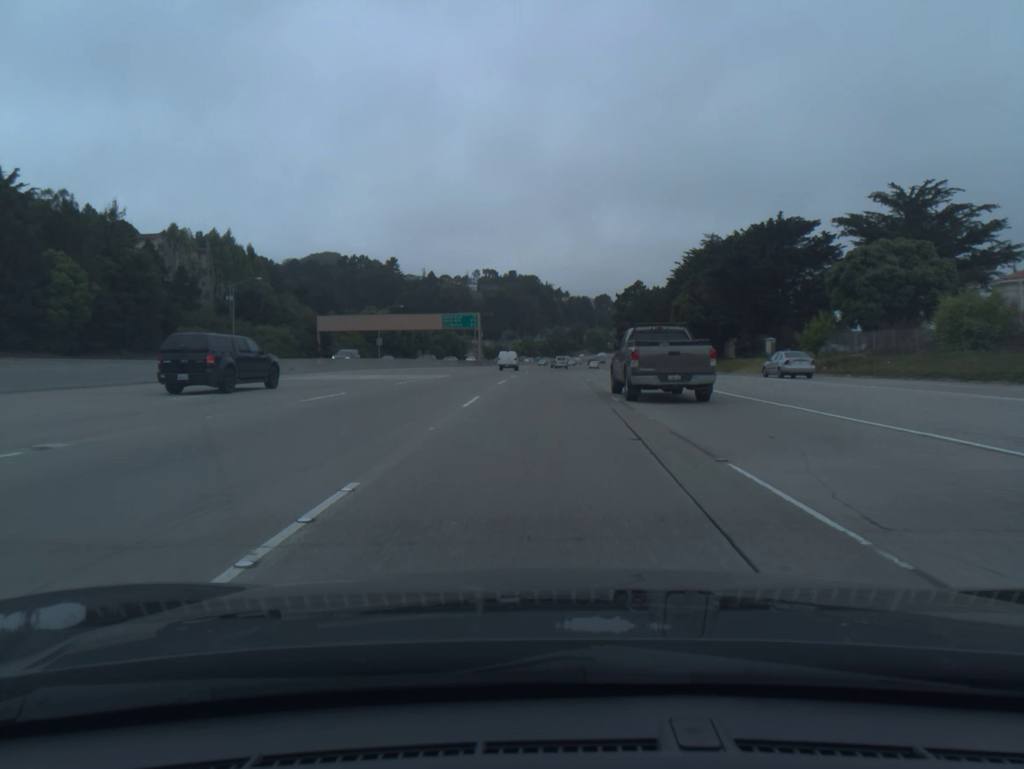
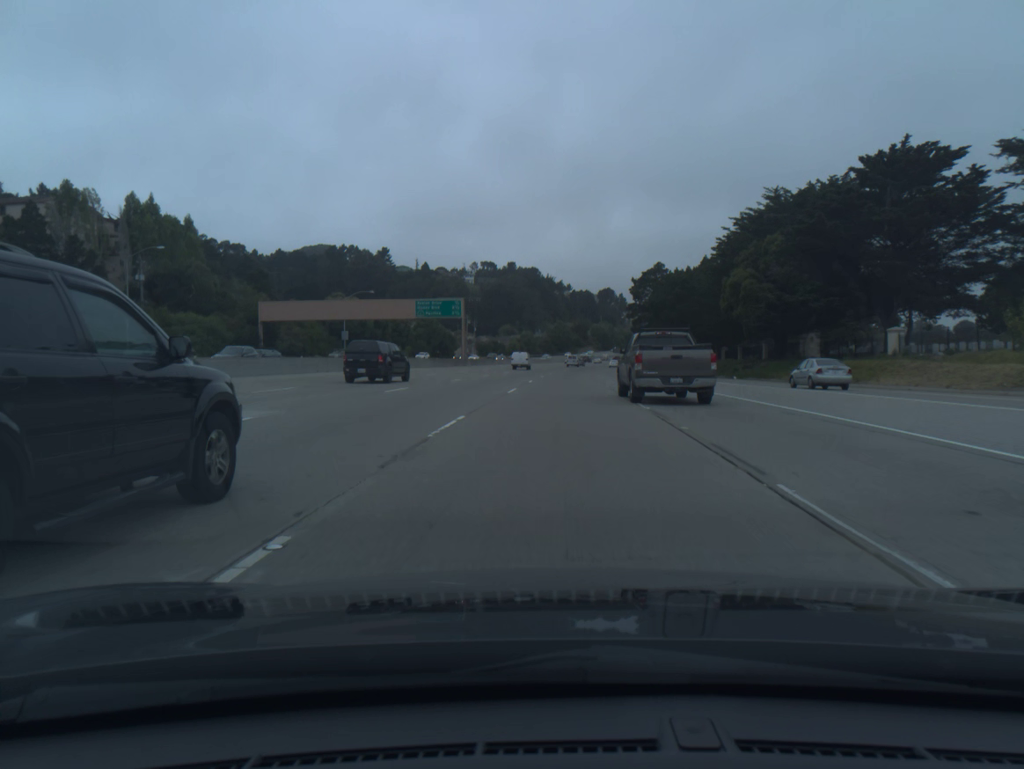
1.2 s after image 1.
(-0.1, +30.7) m; 0°
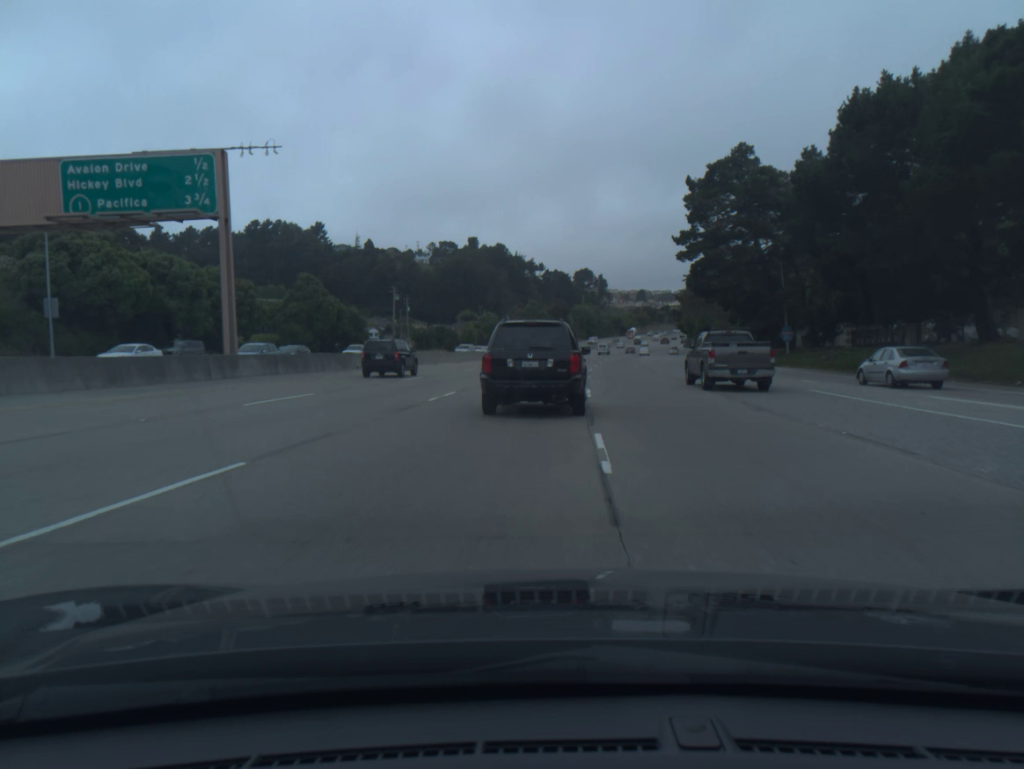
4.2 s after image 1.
(+0.7, +78.5) m; +2°
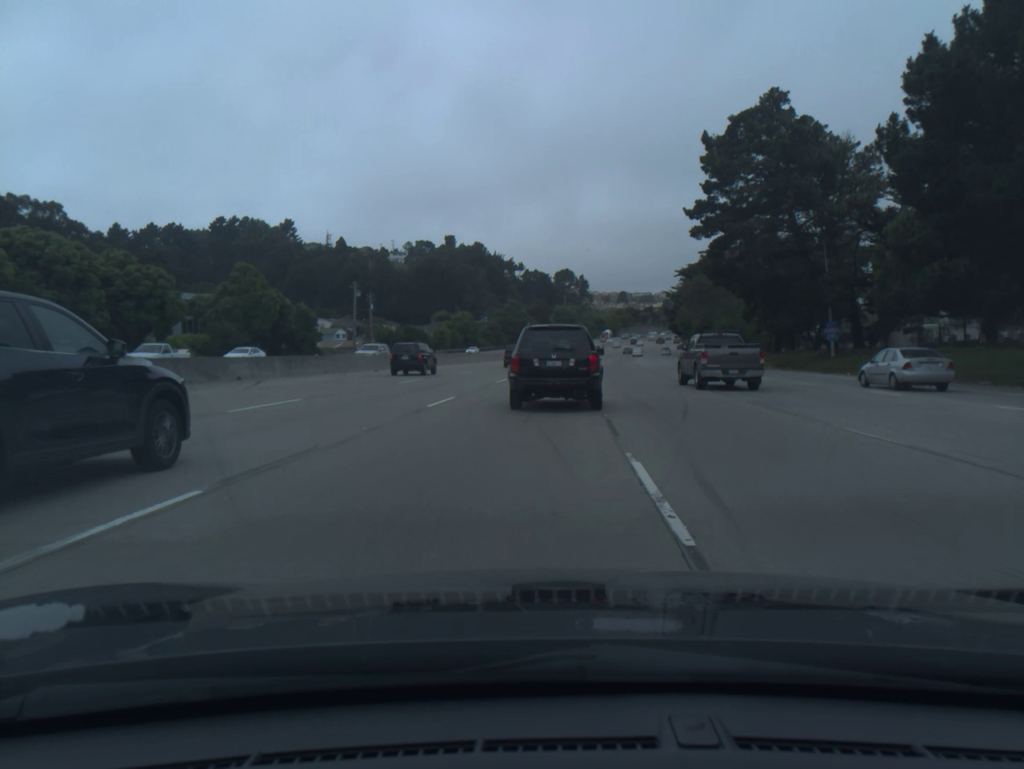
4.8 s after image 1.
(+0.2, +16.1) m; +1°
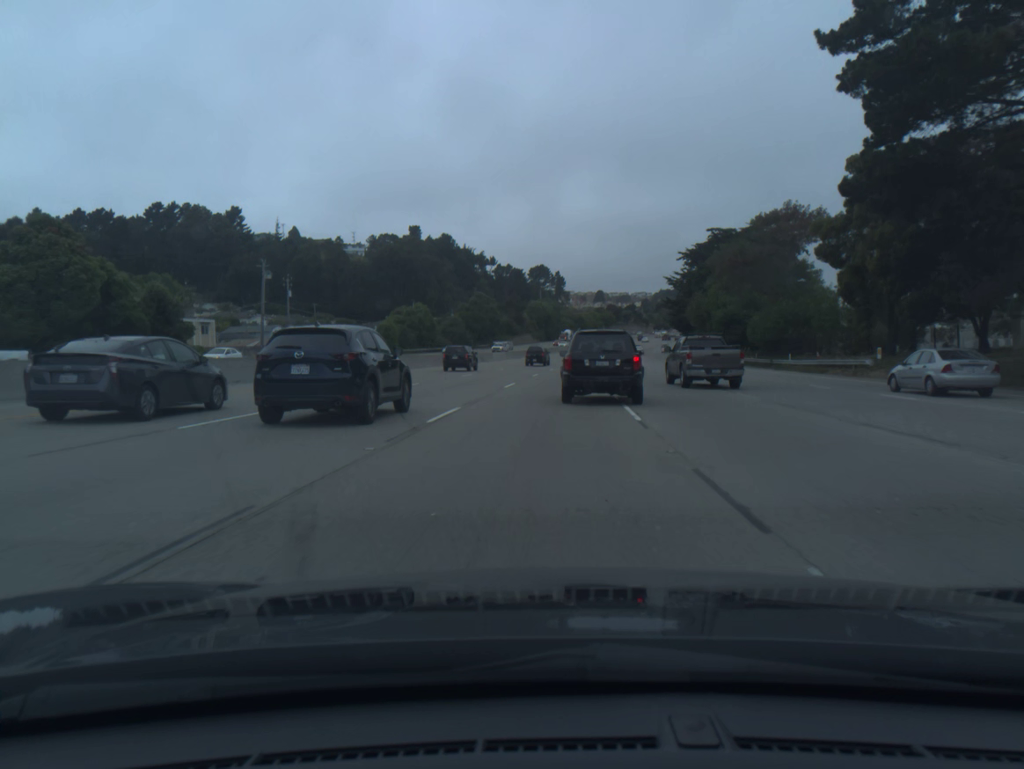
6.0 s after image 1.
(+0.5, +32.9) m; +2°
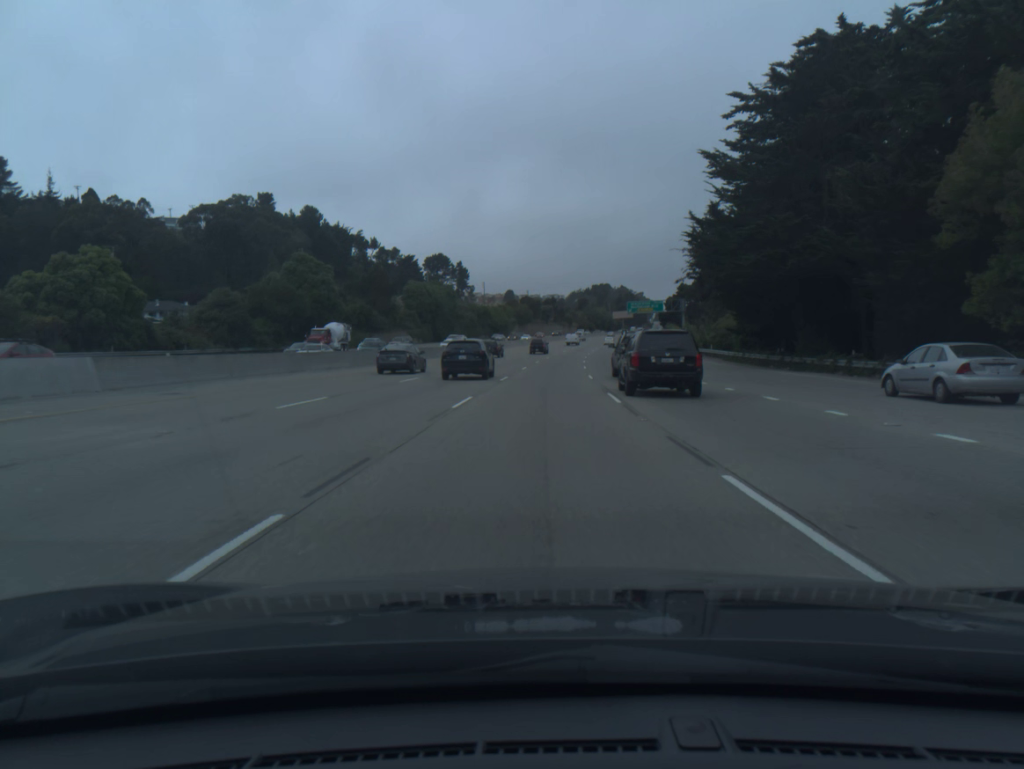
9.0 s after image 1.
(+4.8, +83.9) m; +7°
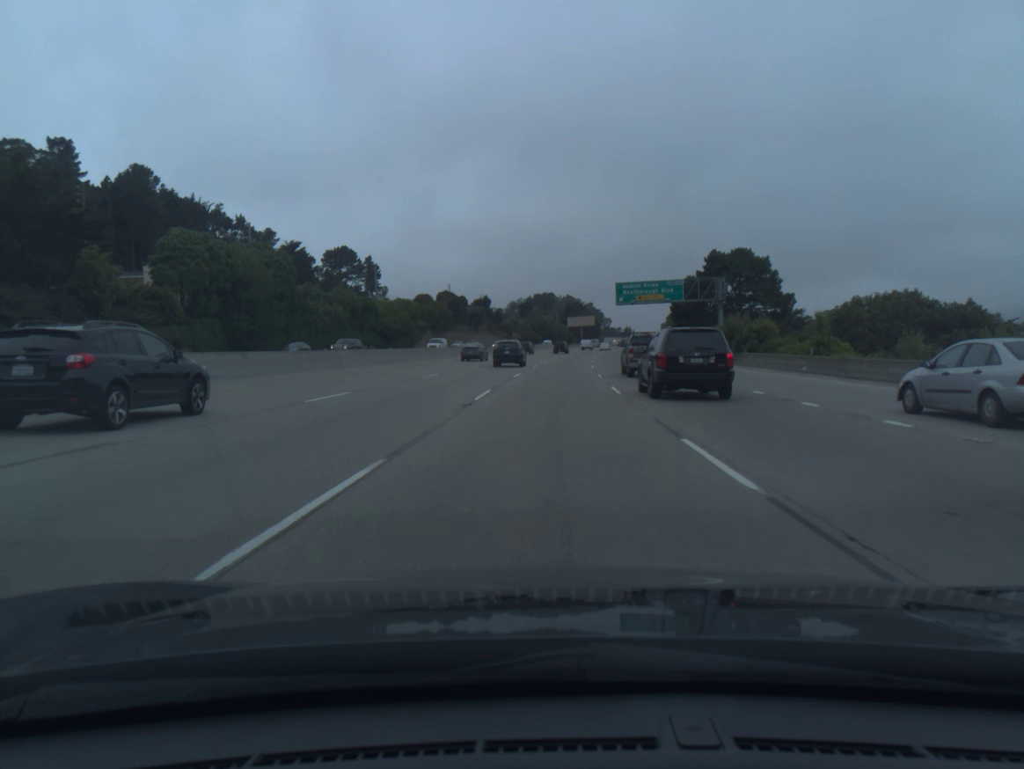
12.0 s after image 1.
(+2.9, +84.9) m; +4°
